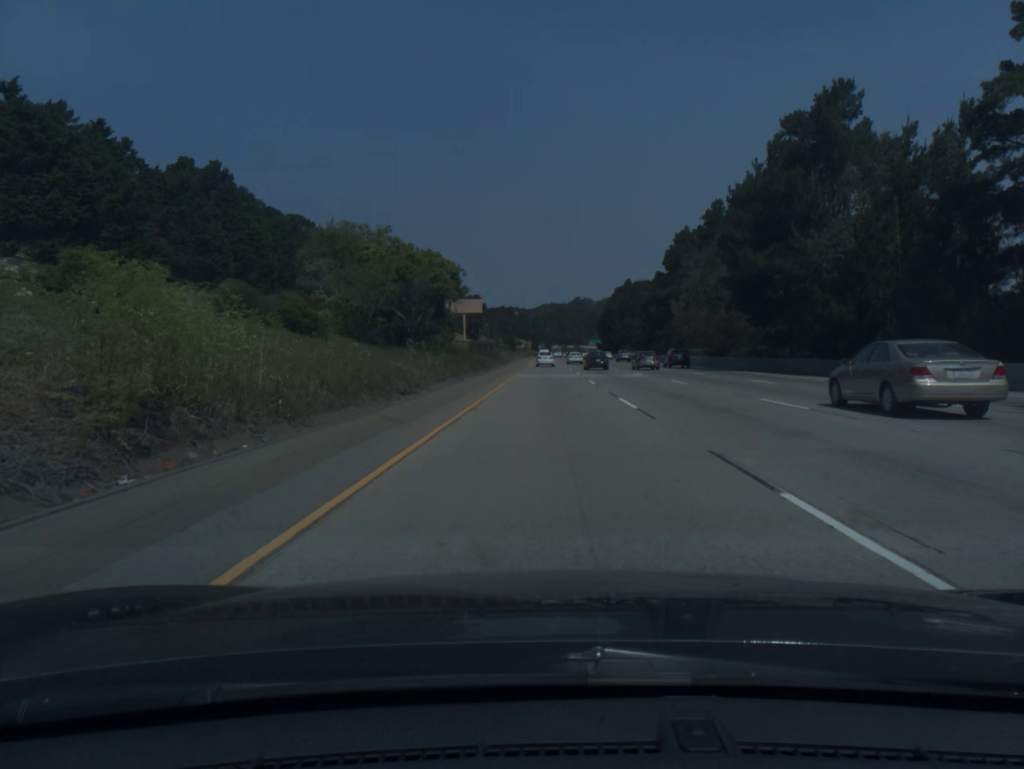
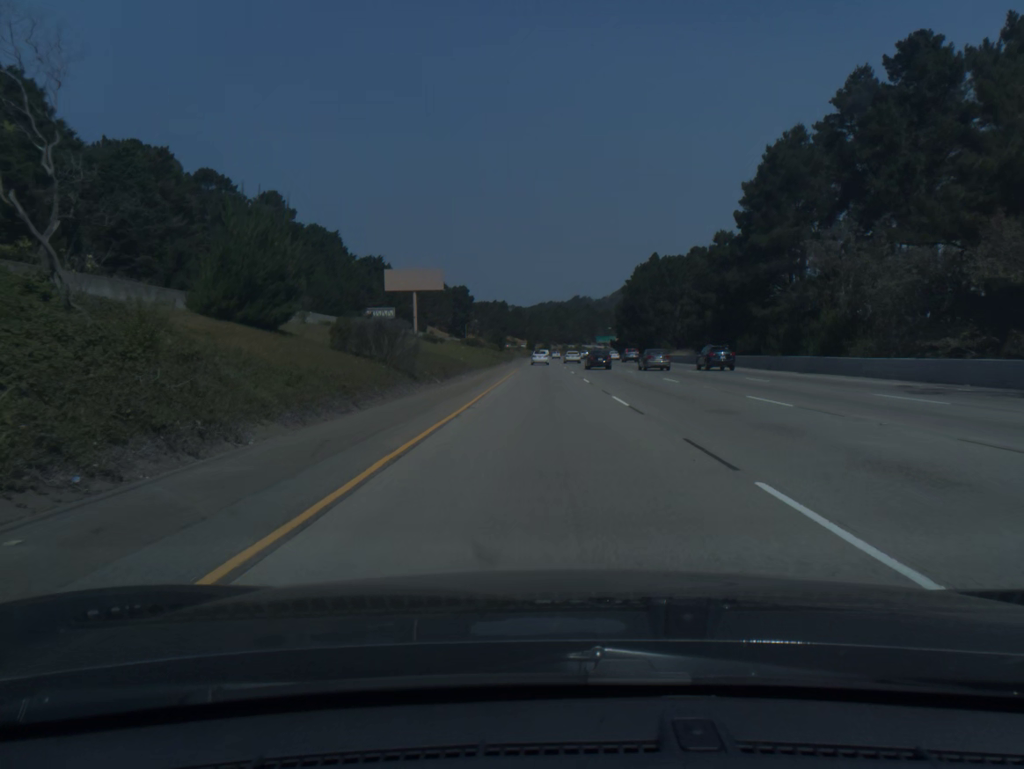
(+0.3, +57.8) m; 0°
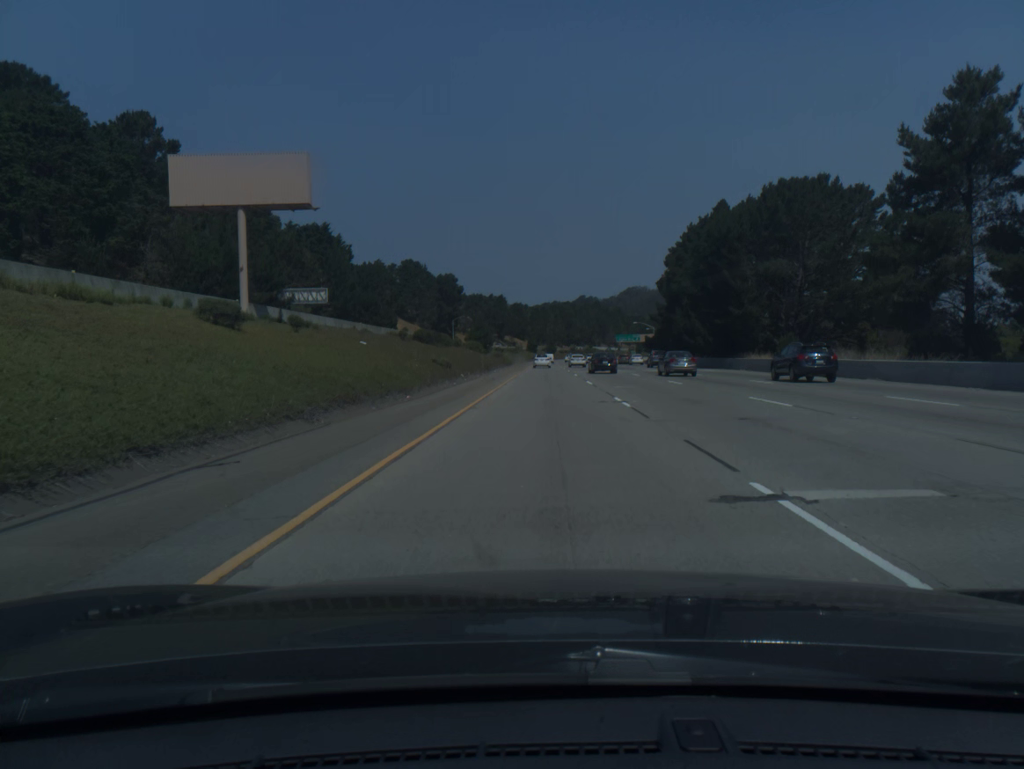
(-0.2, +58.4) m; 0°
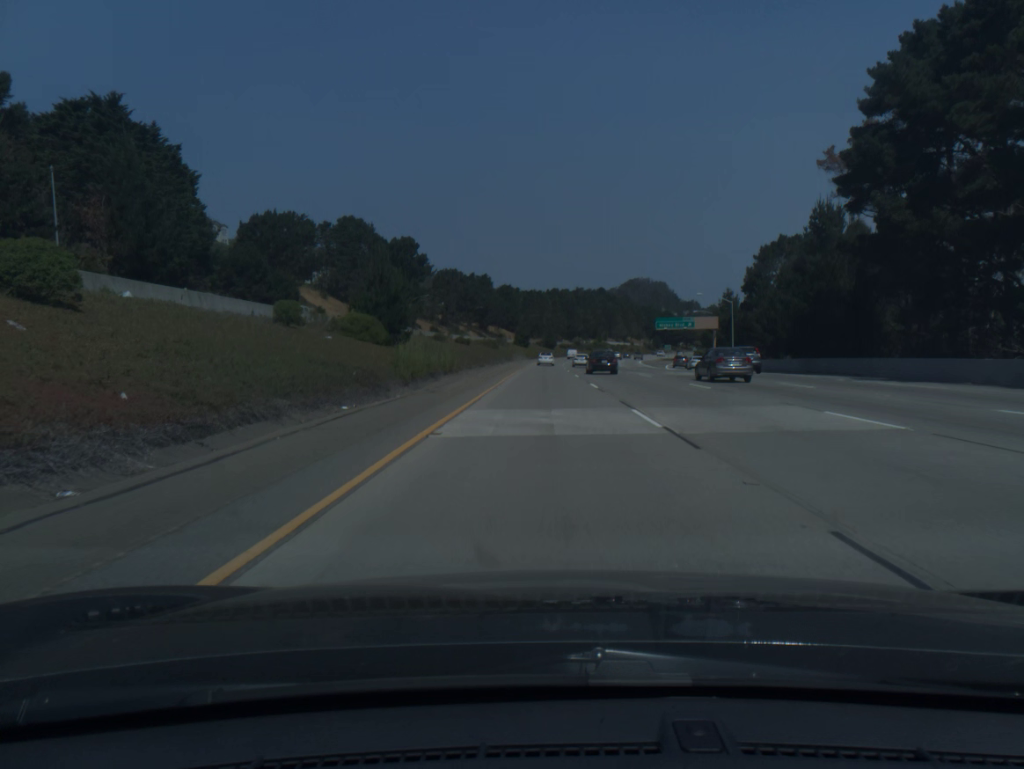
(+0.1, +78.6) m; 0°
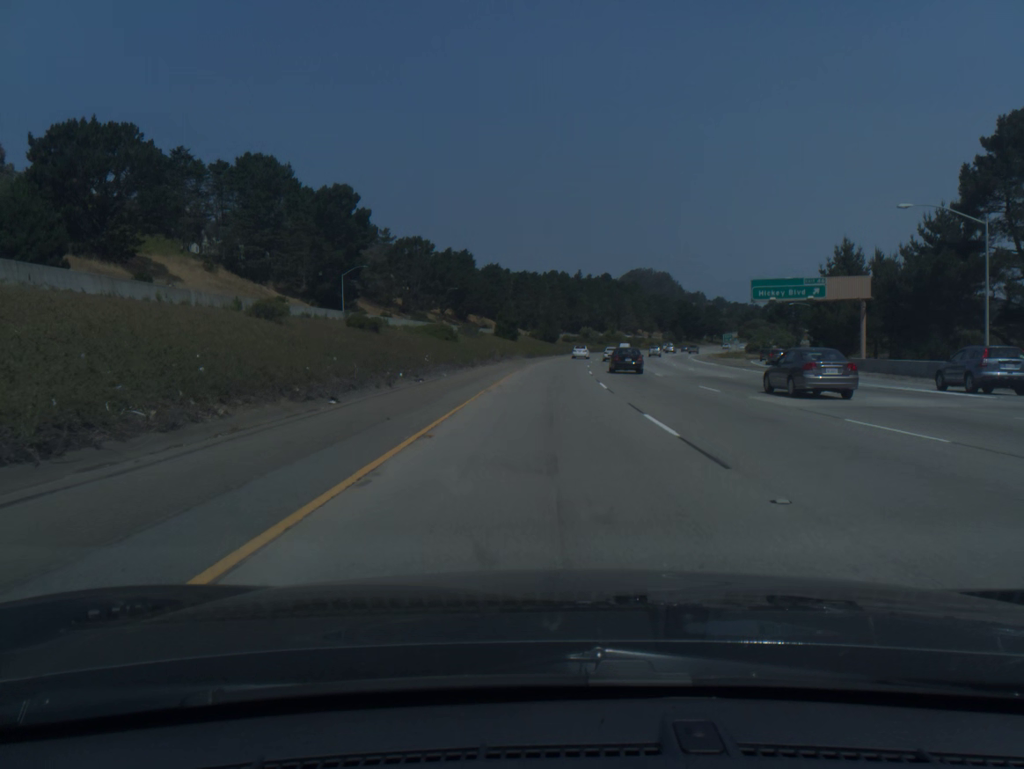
(0.0, +59.6) m; 0°
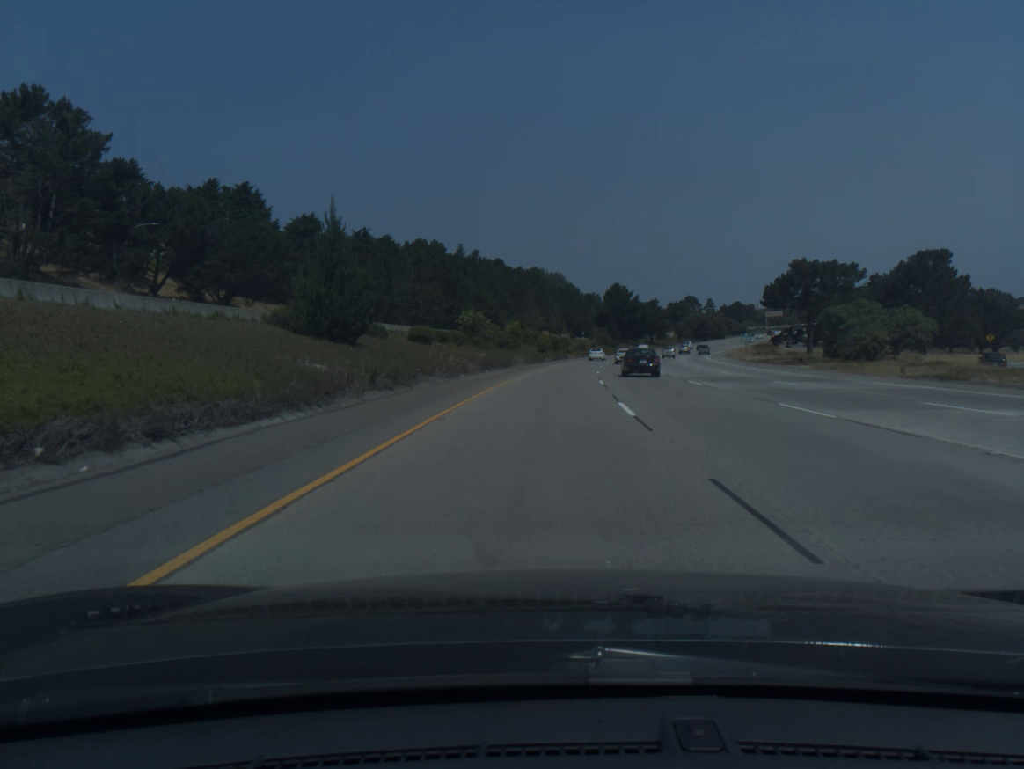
(+5.6, +98.7) m; +8°
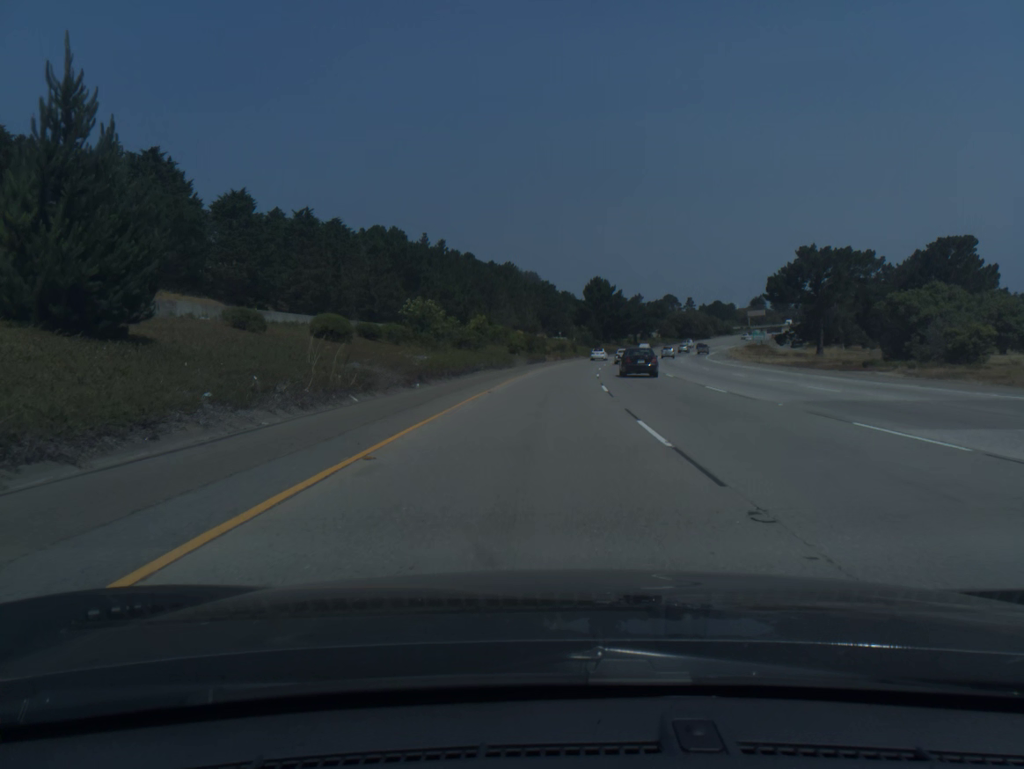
(+0.3, +19.7) m; +2°
